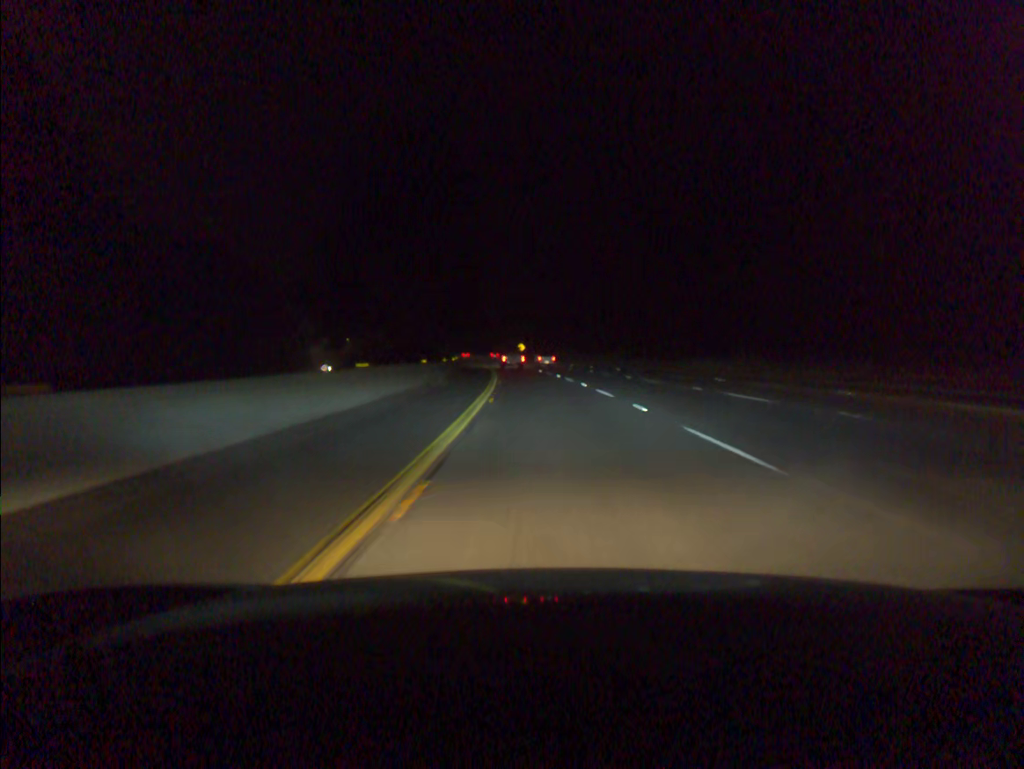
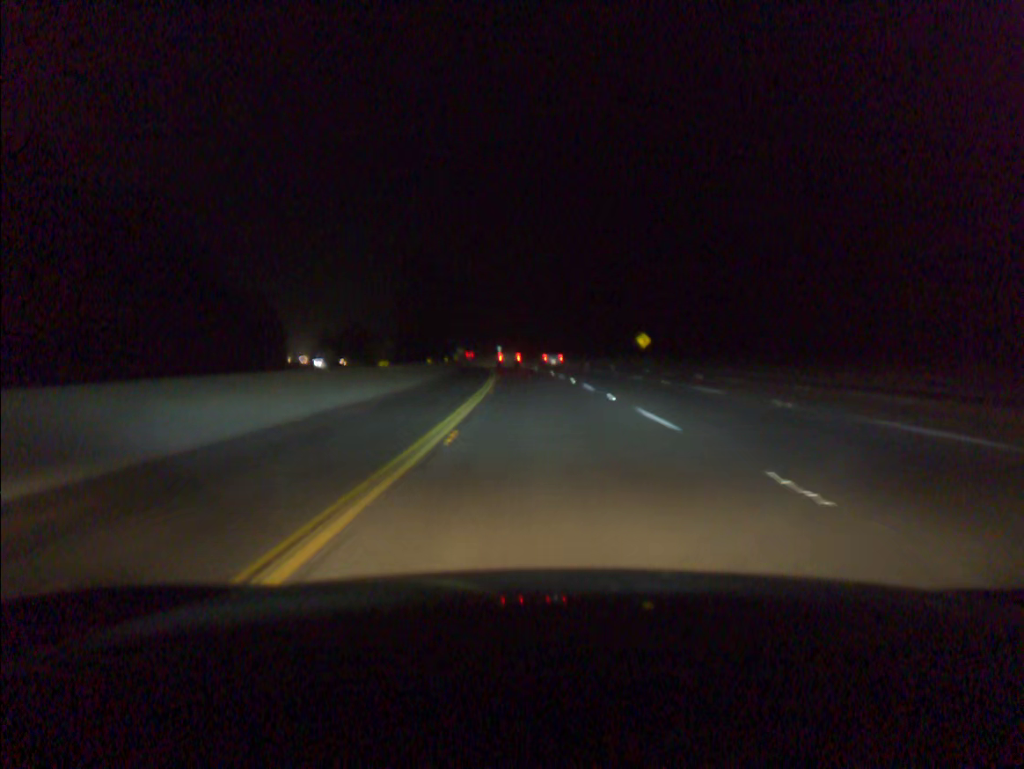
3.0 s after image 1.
(-5.8, +96.6) m; -7°
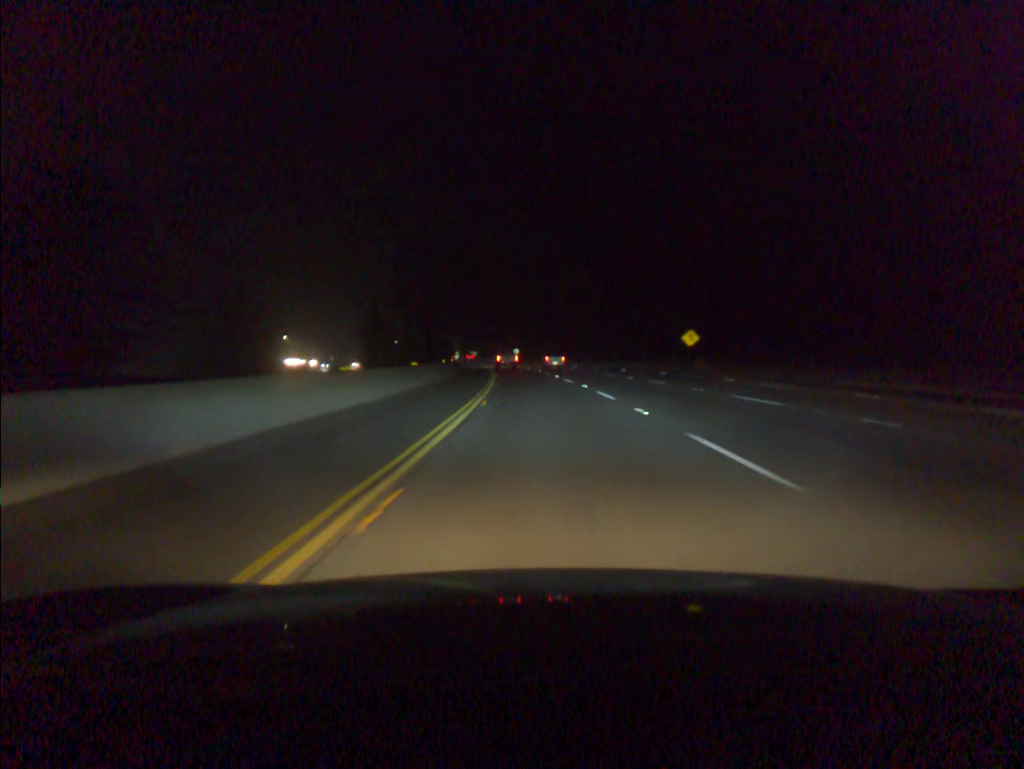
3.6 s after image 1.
(-0.2, +19.7) m; -1°
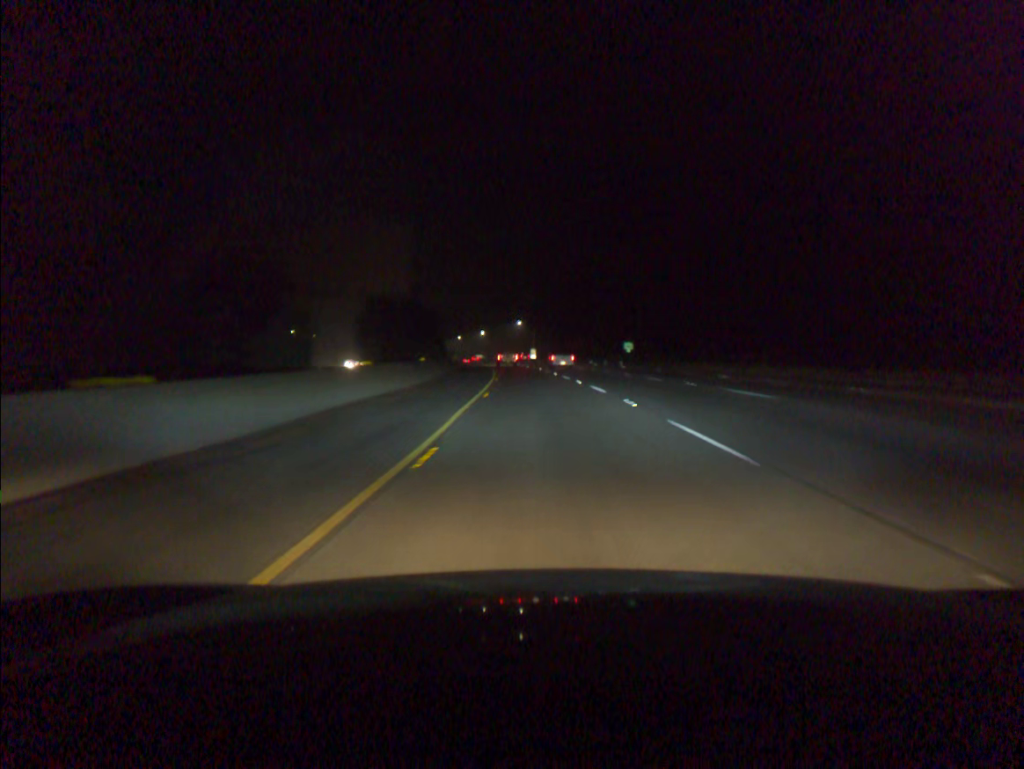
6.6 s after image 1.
(-6.0, +100.3) m; -7°
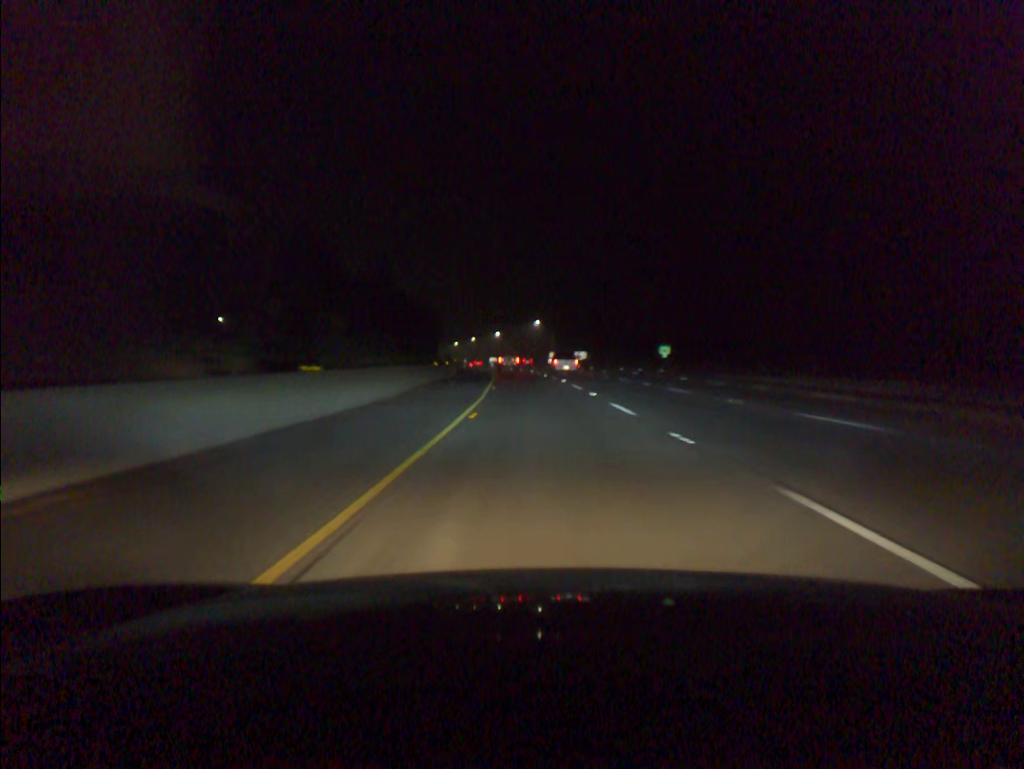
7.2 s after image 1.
(-0.2, +20.4) m; -1°
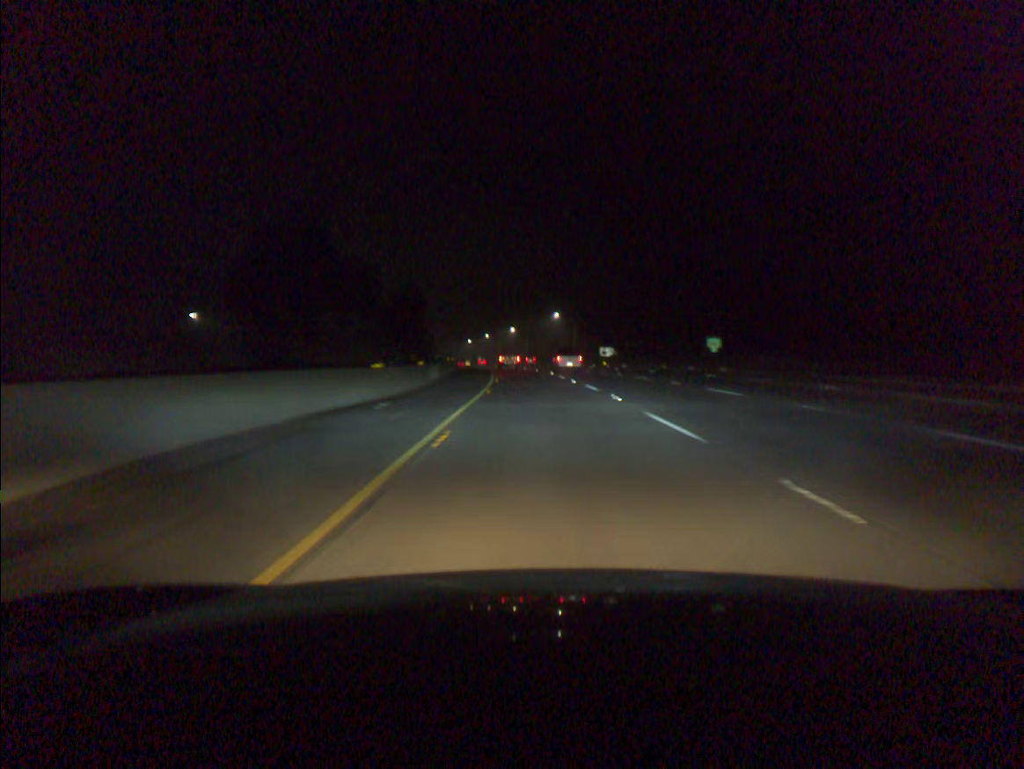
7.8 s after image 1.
(-0.2, +20.4) m; -1°
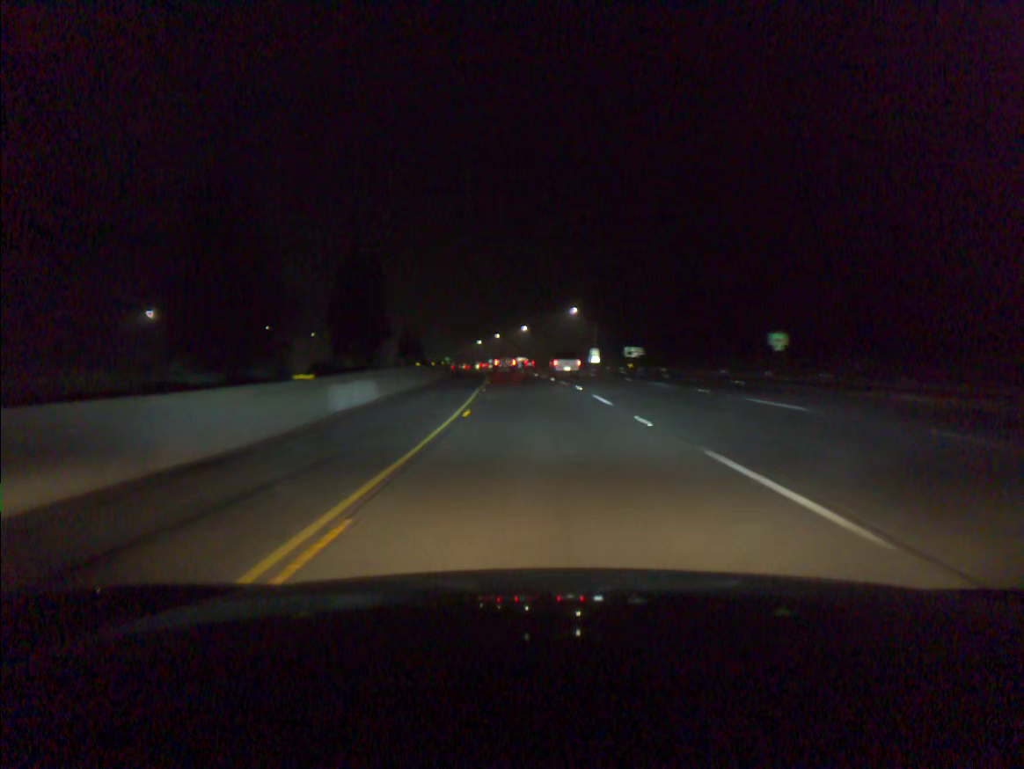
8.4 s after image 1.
(-0.1, +20.4) m; -1°
